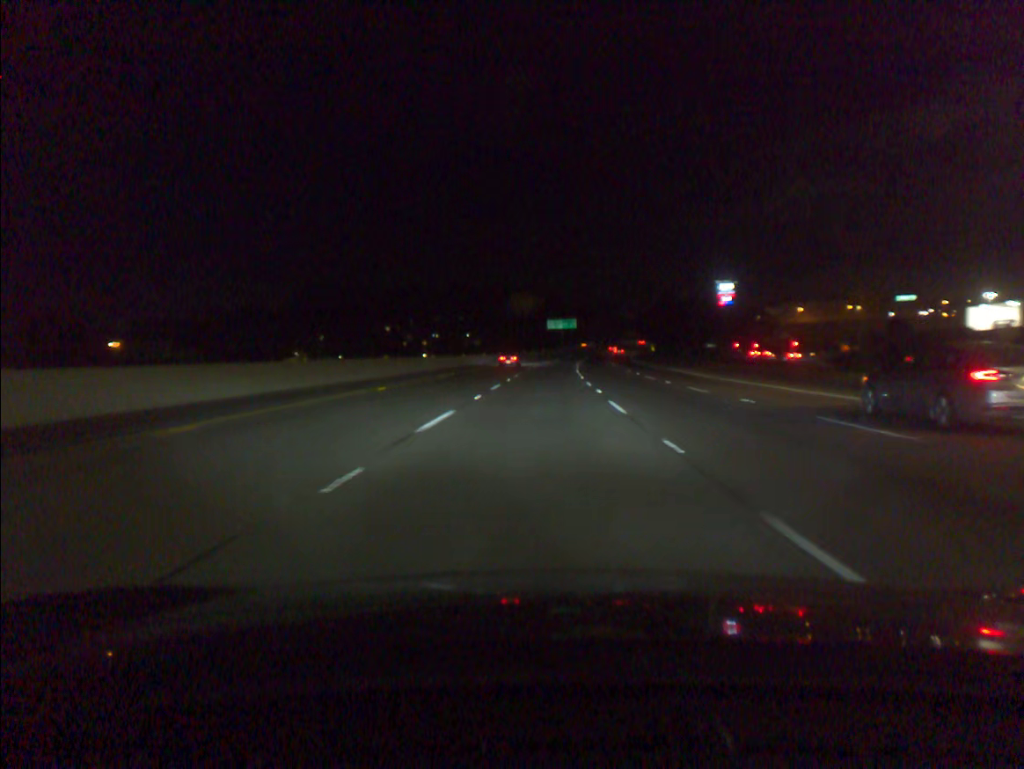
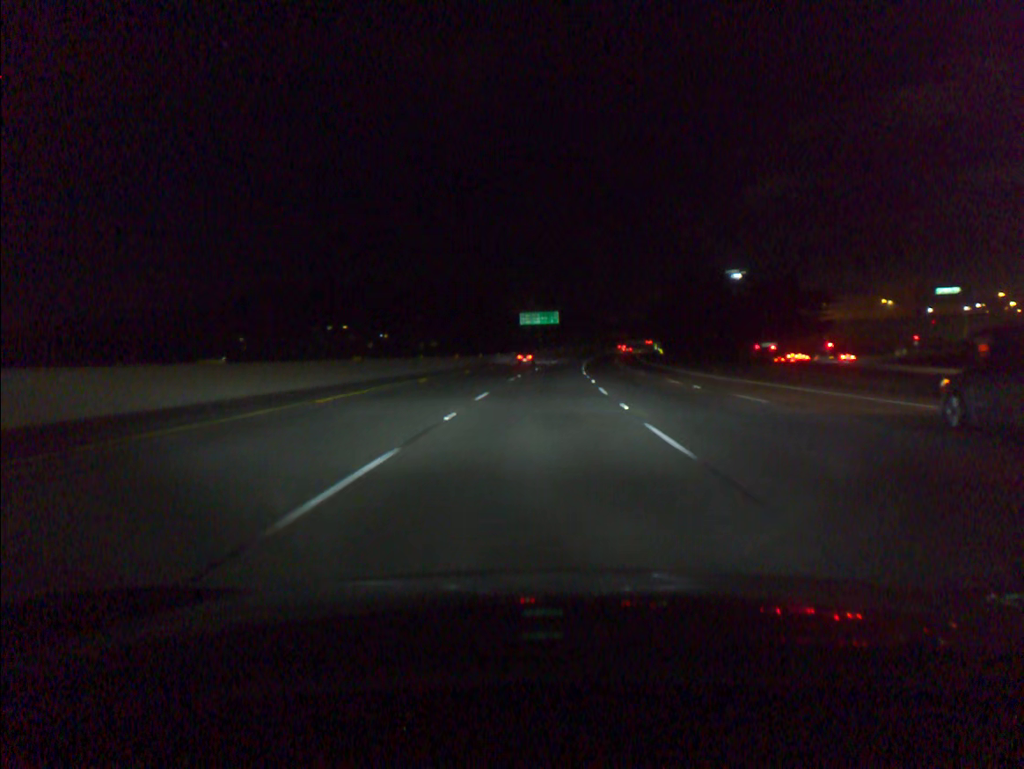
(+0.7, +50.7) m; +2°
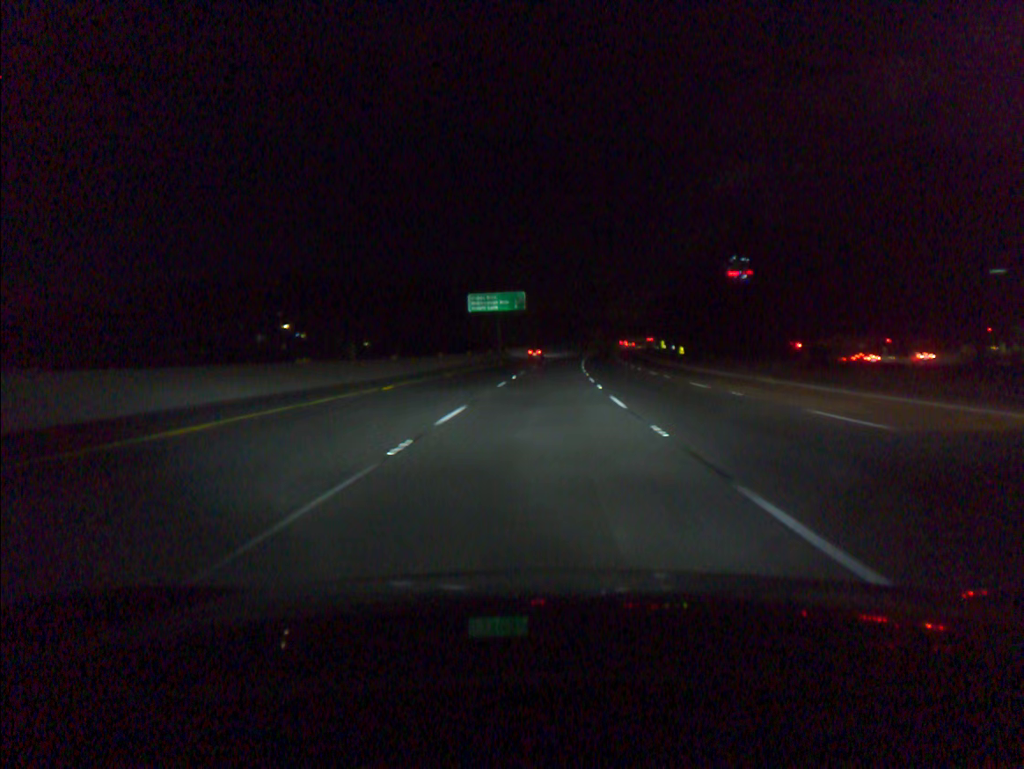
(+1.1, +50.6) m; +2°
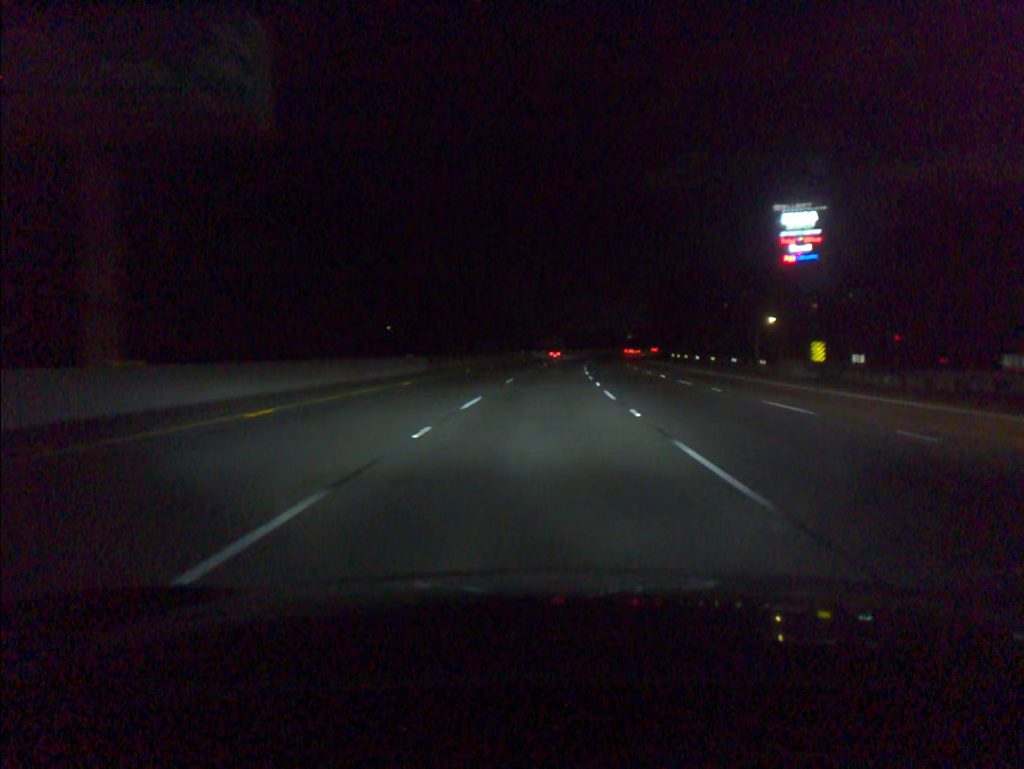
(+2.8, +84.2) m; +4°
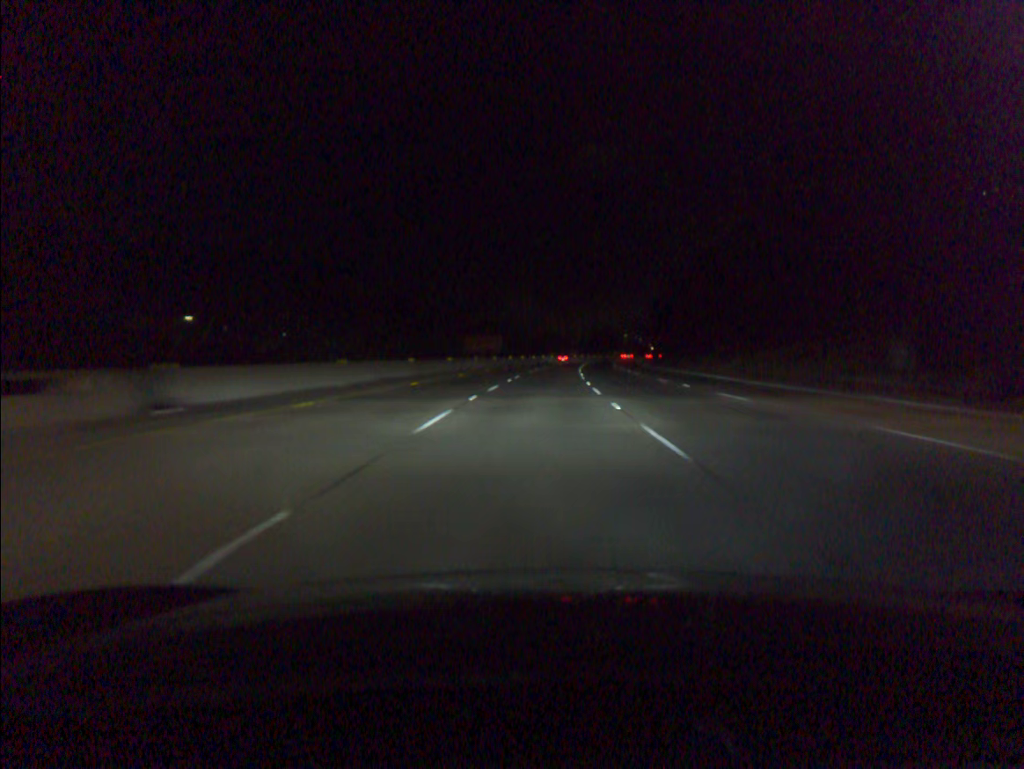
(+3.3, +83.8) m; +4°
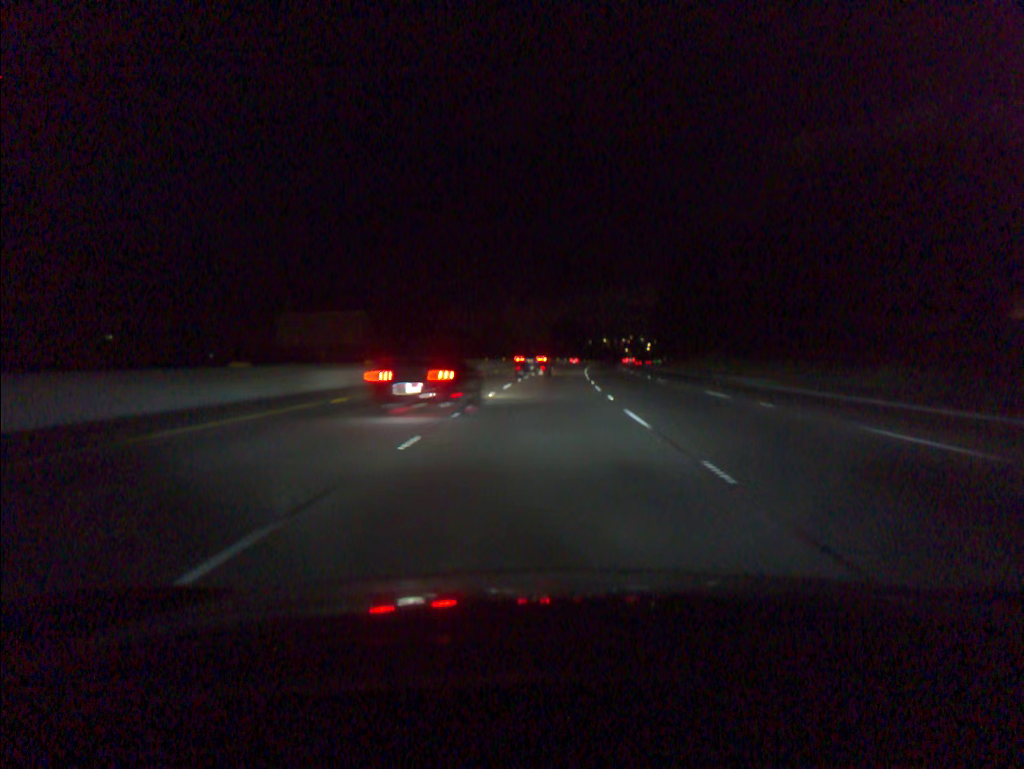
(+2.7, +84.2) m; +4°
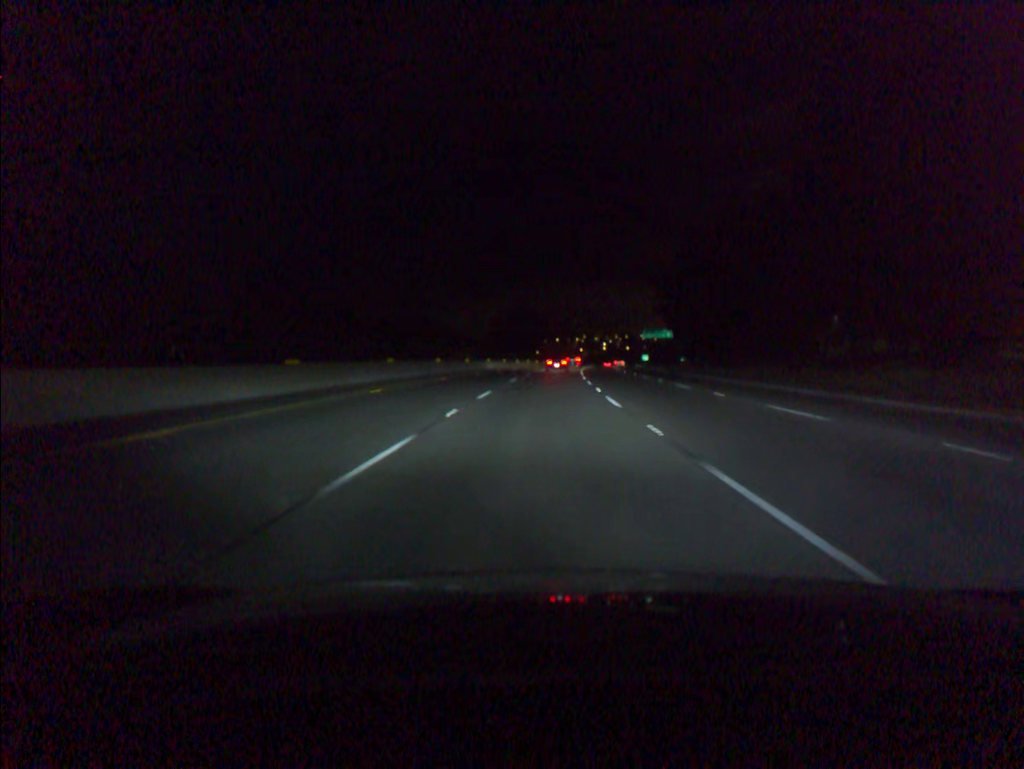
(+2.1, +67.6) m; +4°
